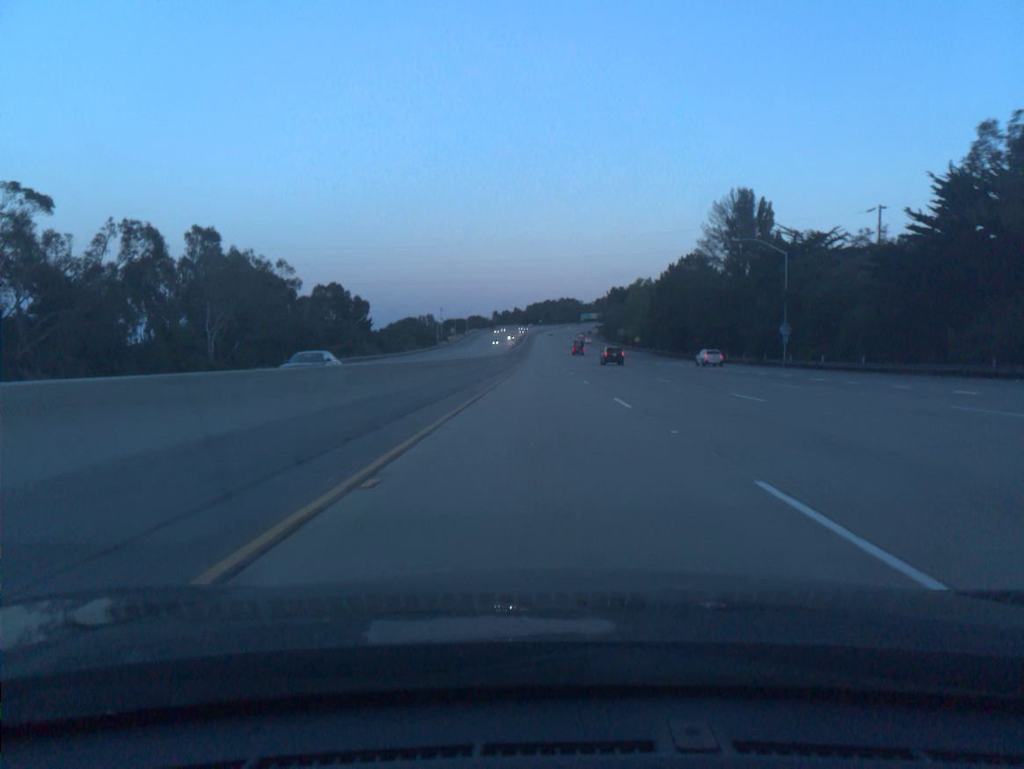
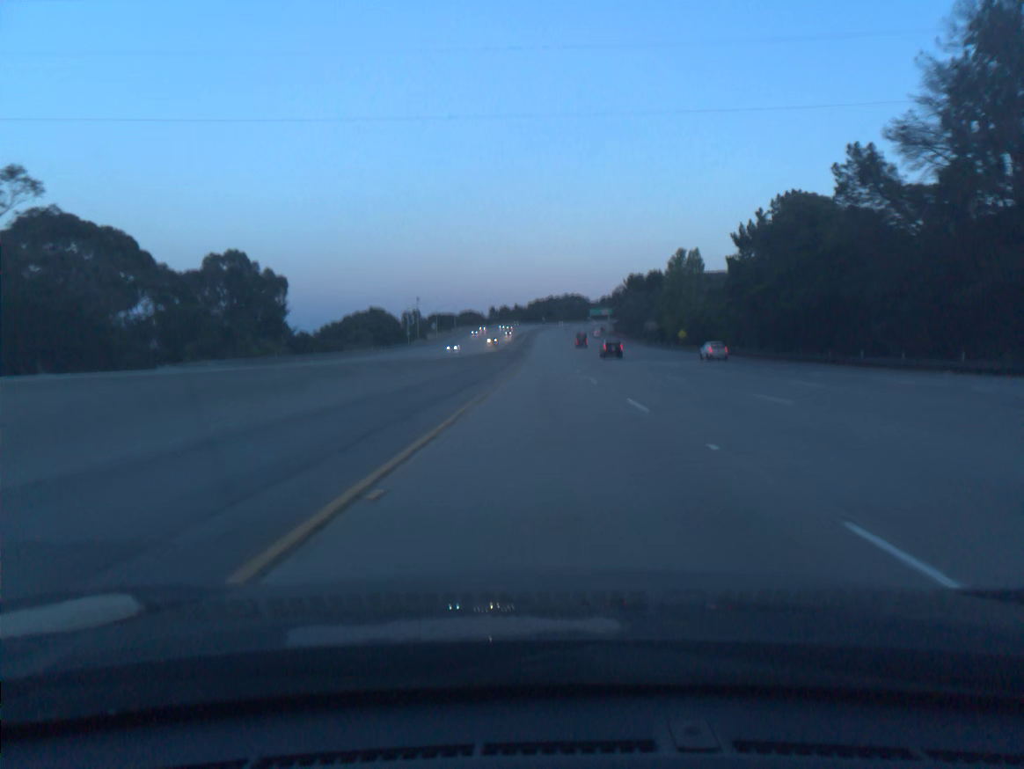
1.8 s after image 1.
(-0.2, +59.0) m; 0°
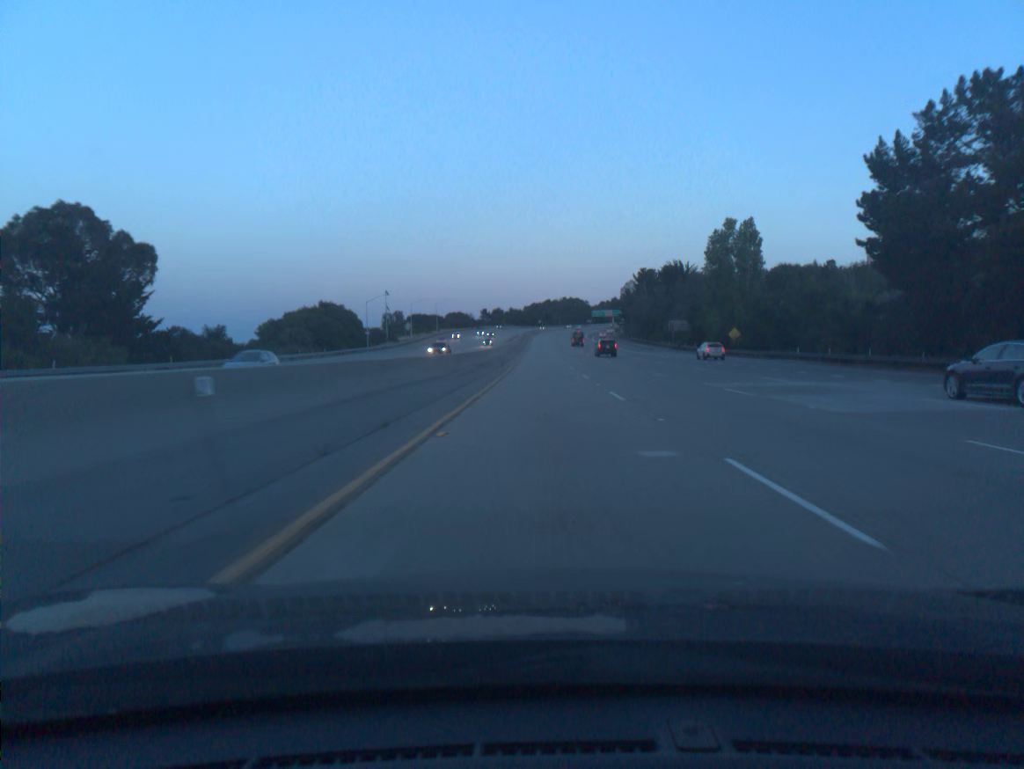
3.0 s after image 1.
(+0.1, +39.3) m; 0°
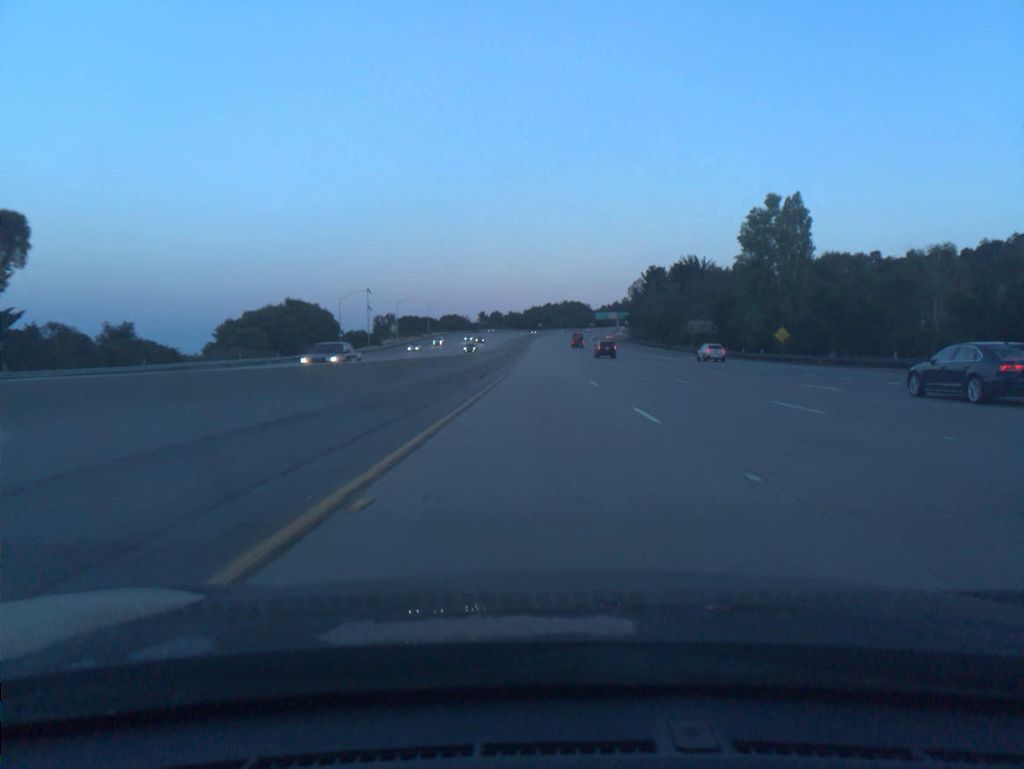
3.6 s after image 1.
(0.0, +19.6) m; 0°
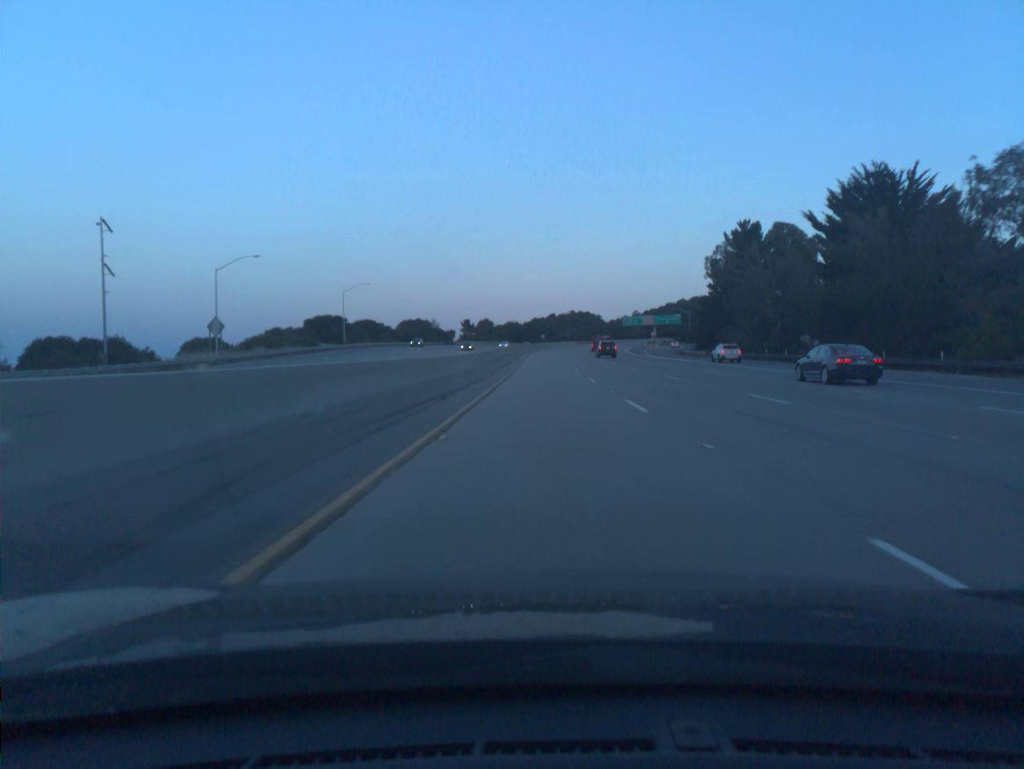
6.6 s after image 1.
(-0.2, +97.5) m; 0°
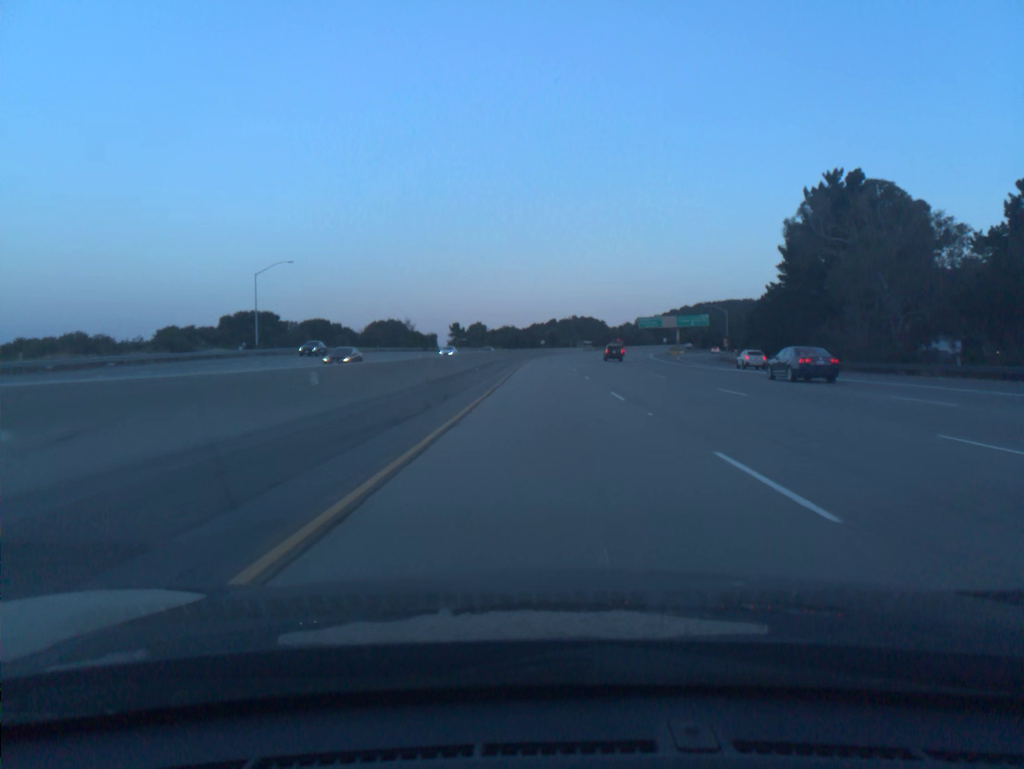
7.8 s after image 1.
(0.0, +38.7) m; 0°
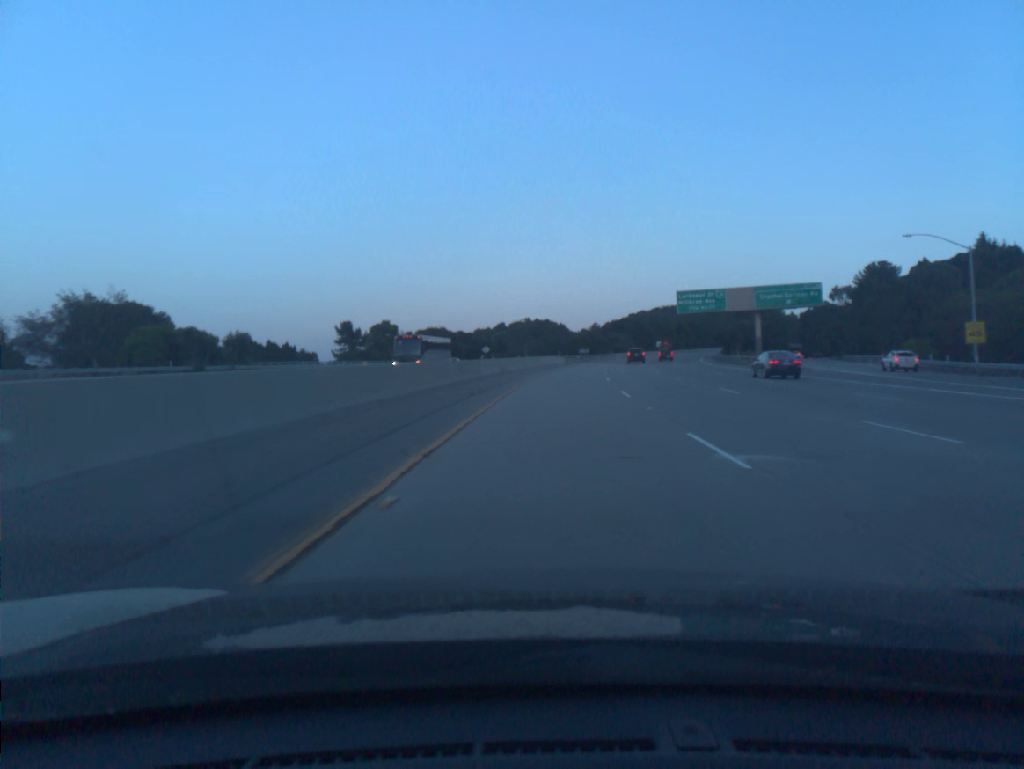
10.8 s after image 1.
(+1.5, +96.8) m; +4°
